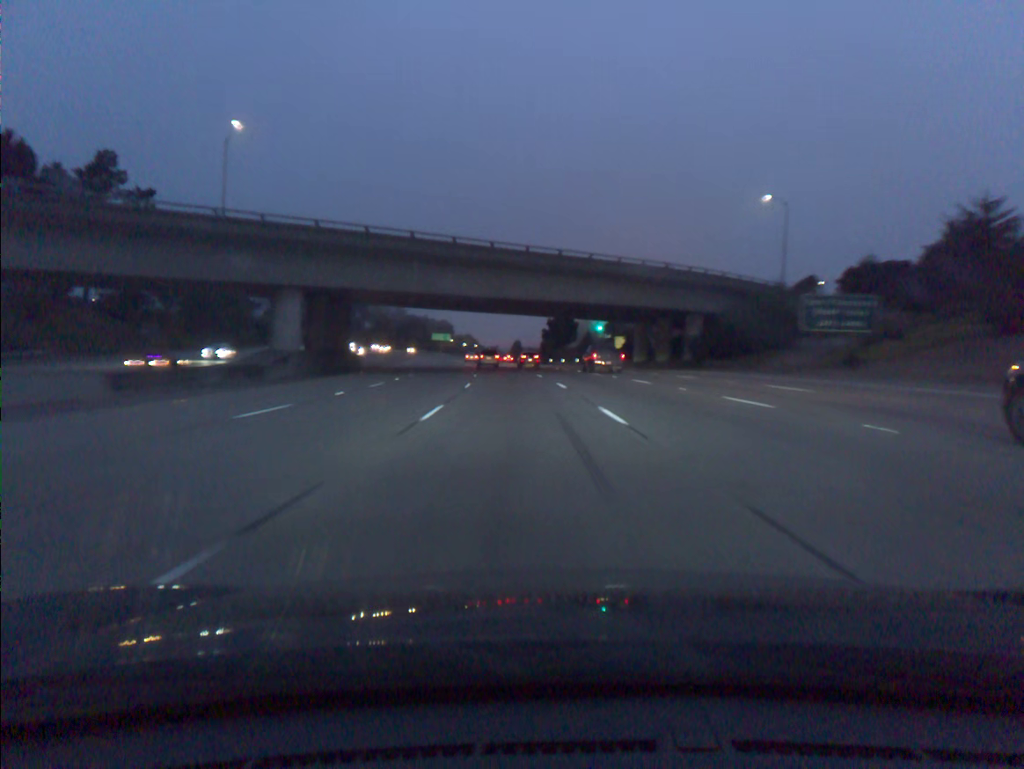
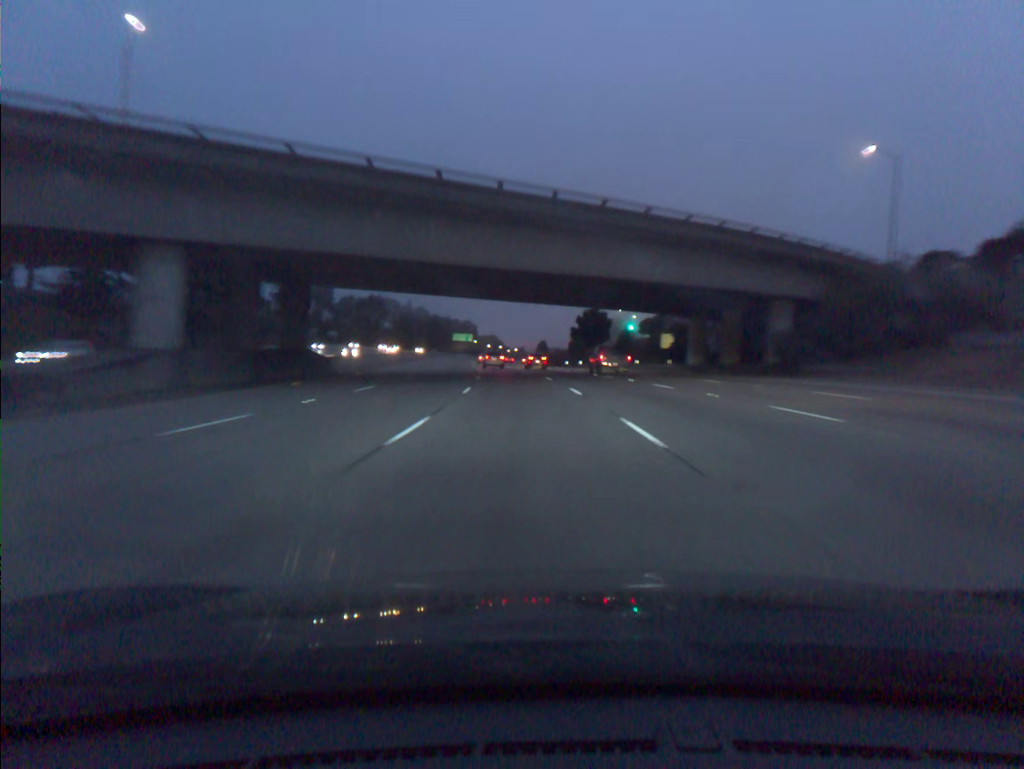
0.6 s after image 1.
(-0.3, +18.1) m; -2°
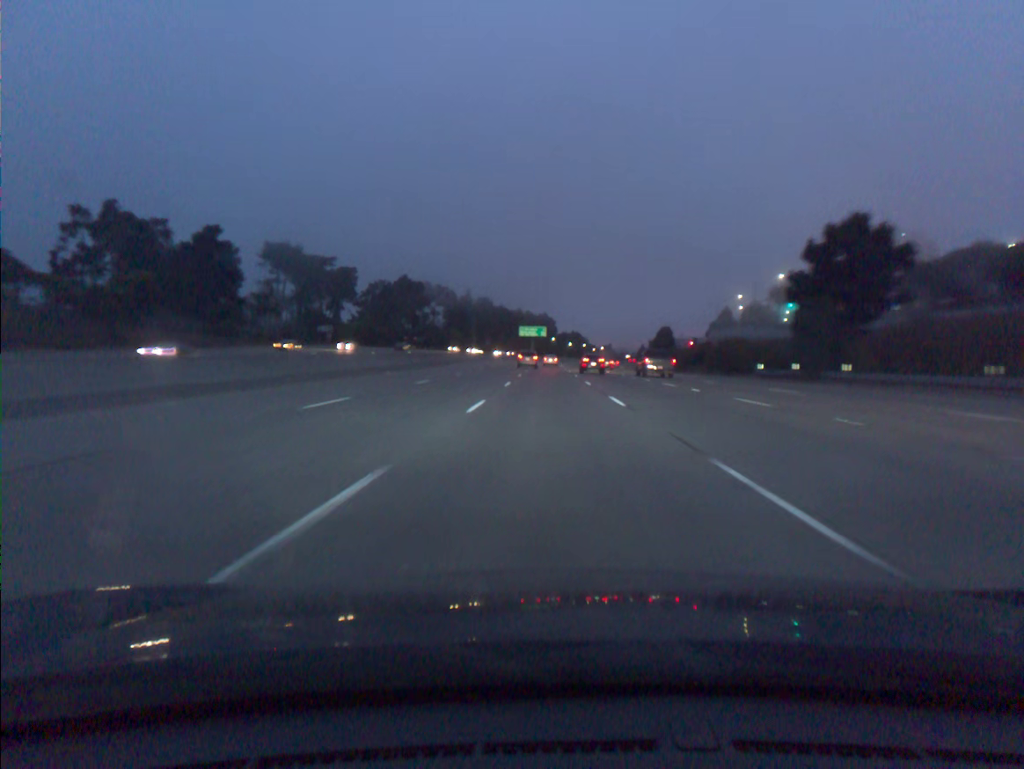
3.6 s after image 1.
(-5.8, +90.9) m; -6°
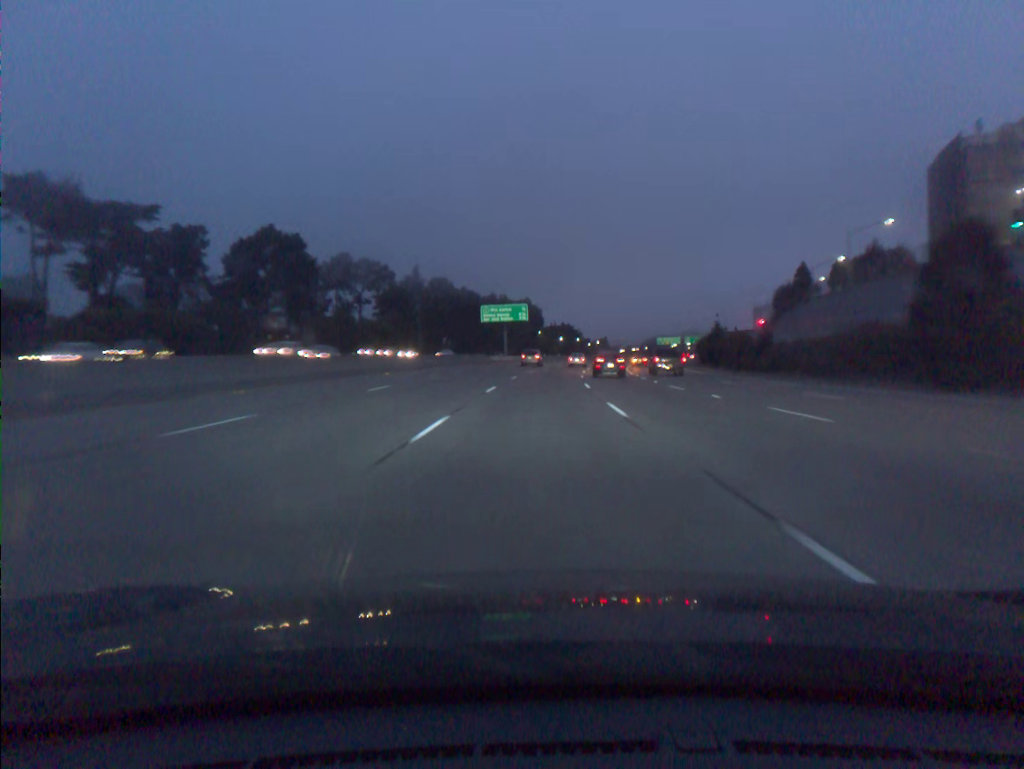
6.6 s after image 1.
(+1.0, +91.0) m; +1°
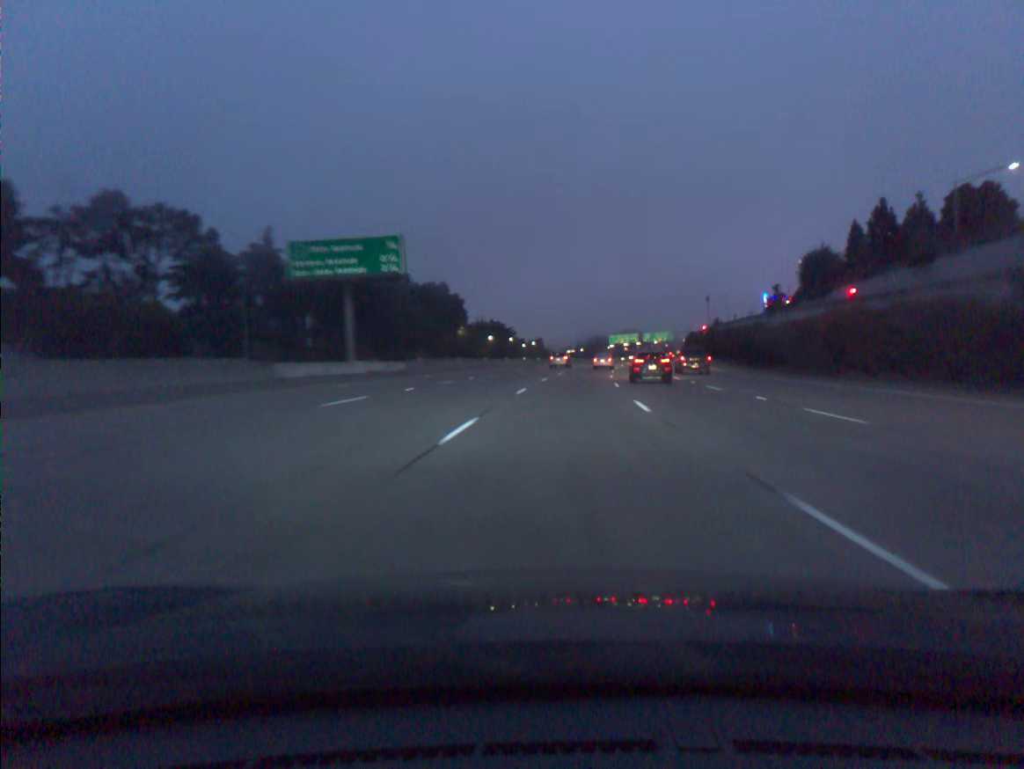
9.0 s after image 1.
(+2.1, +71.6) m; +5°
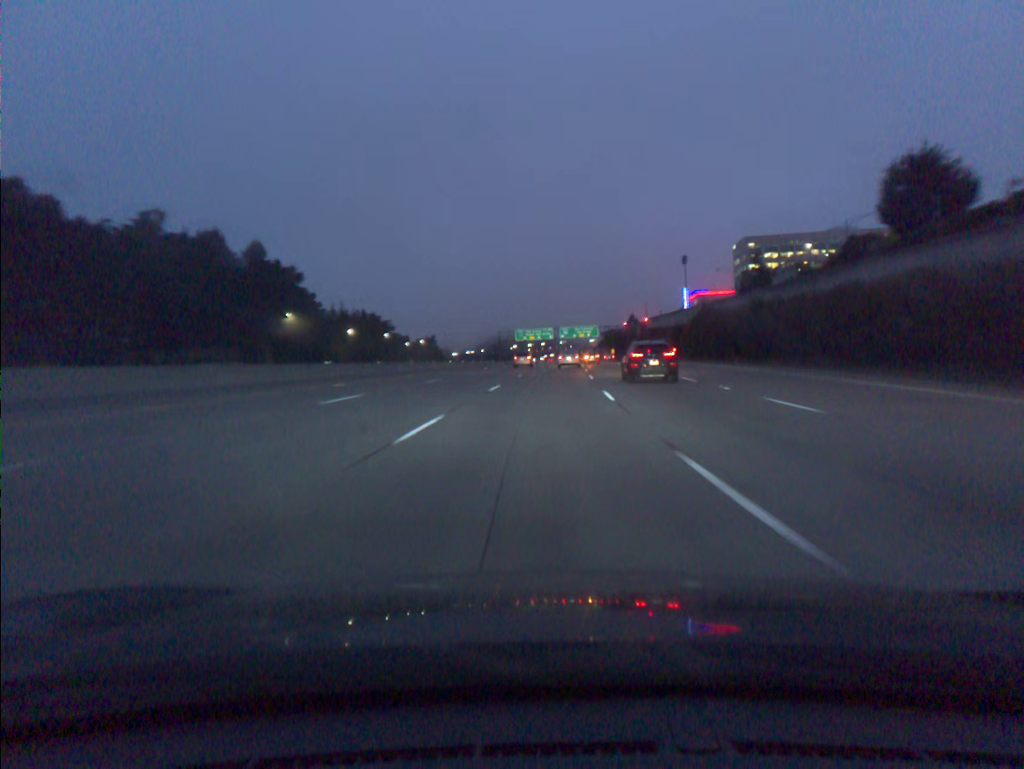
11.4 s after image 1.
(+5.0, +70.8) m; +7°
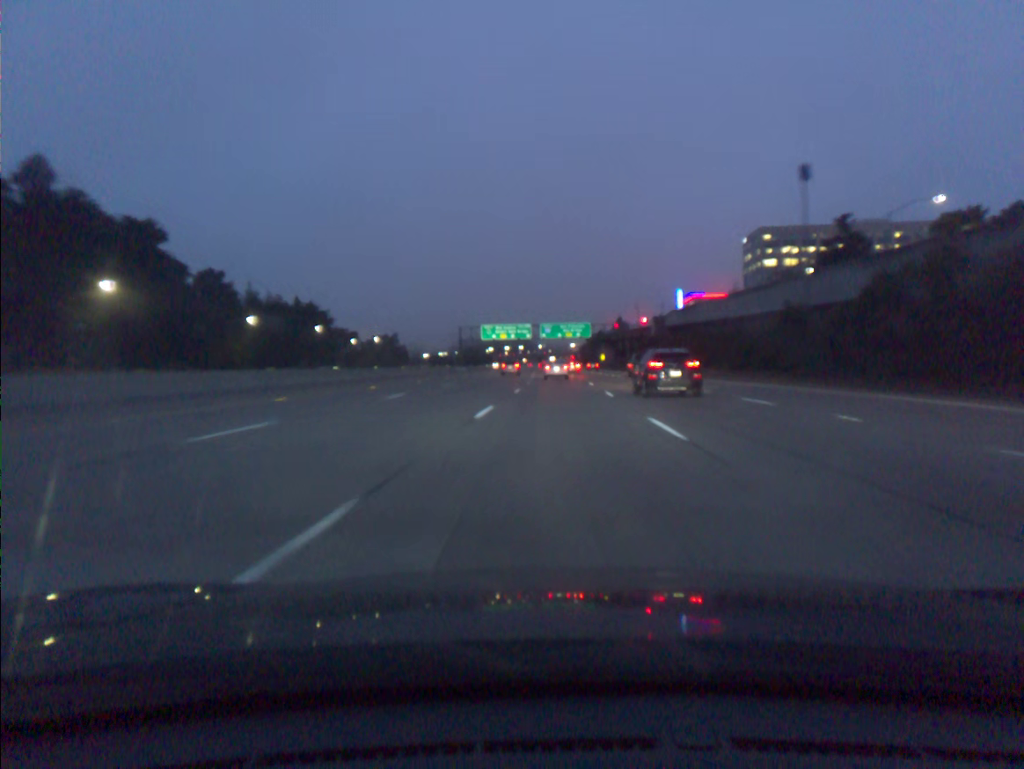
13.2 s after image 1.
(+1.0, +51.7) m; +2°
